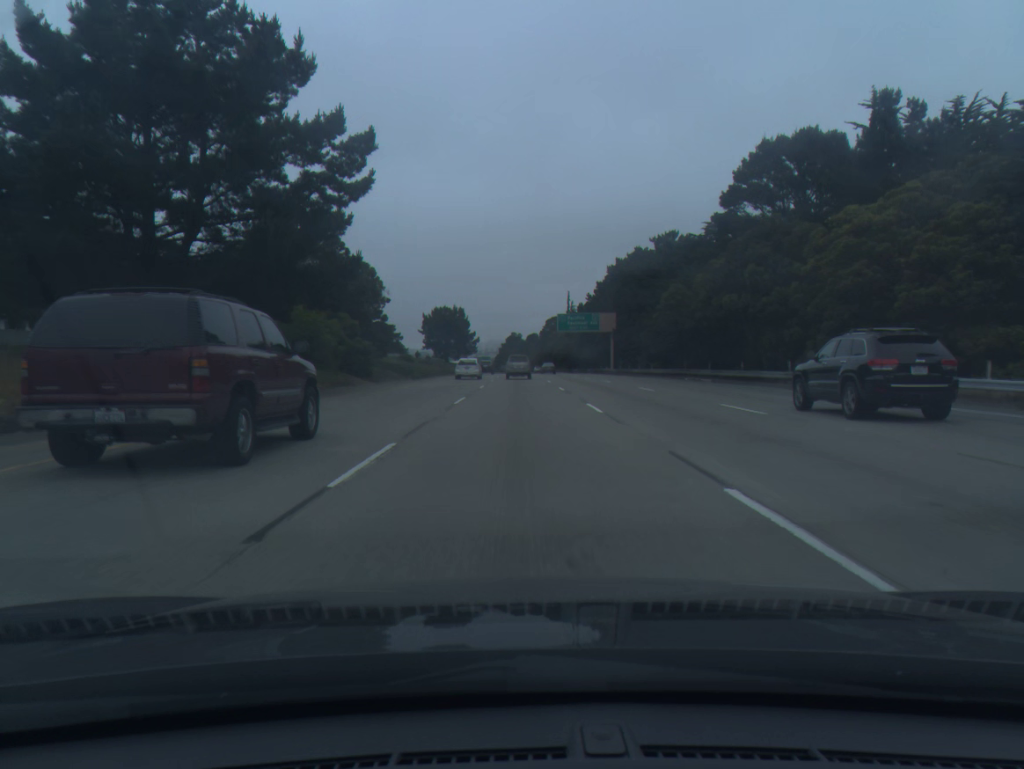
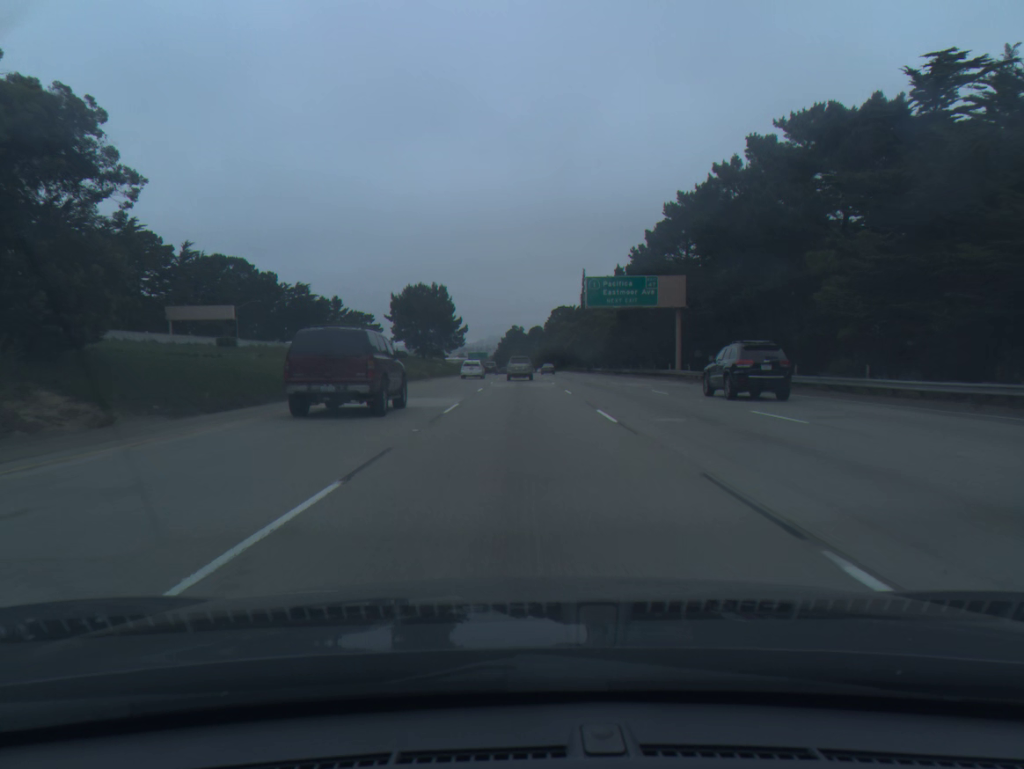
(-0.1, +46.4) m; 0°
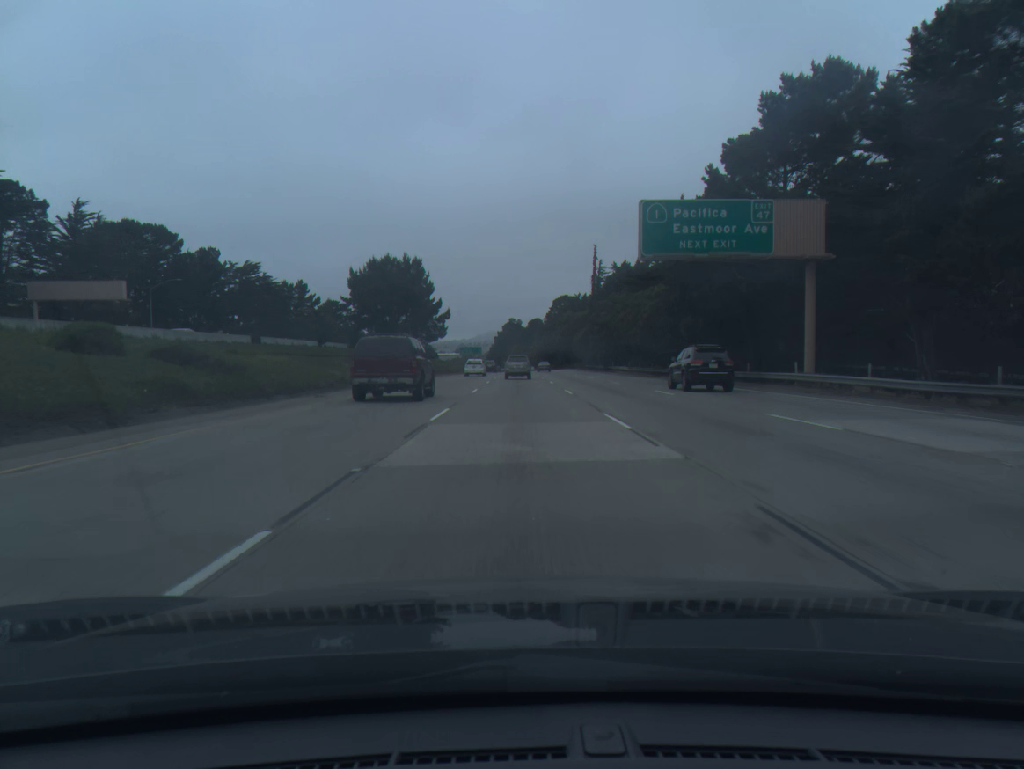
(0.0, +30.8) m; 0°
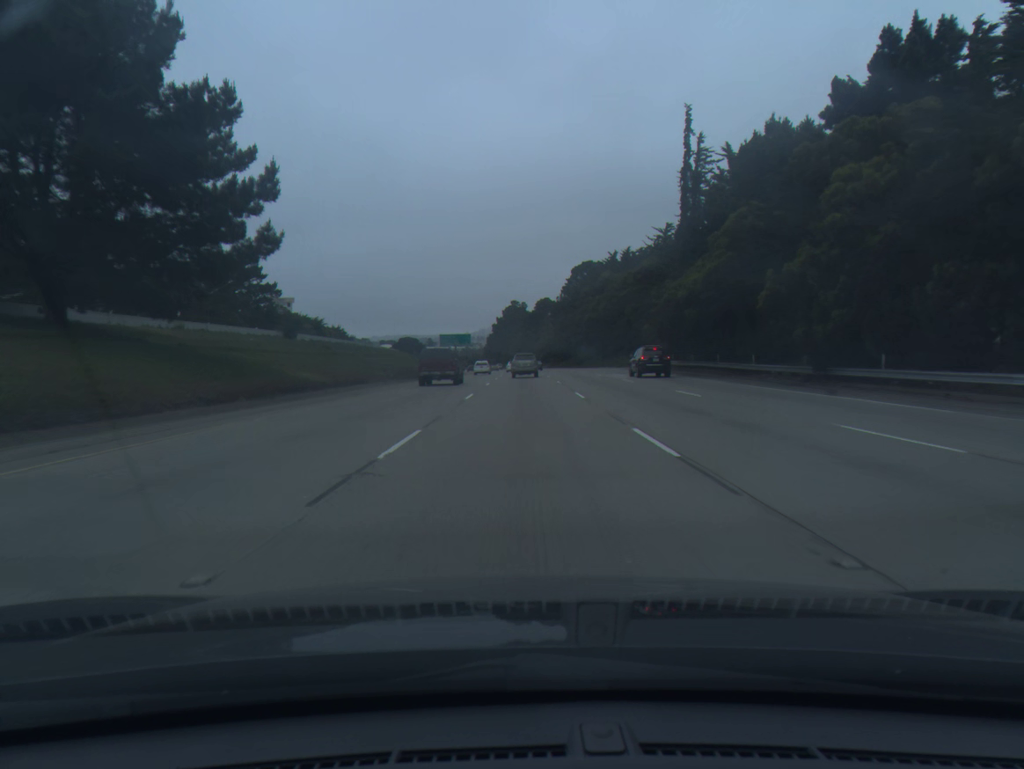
(0.0, +76.9) m; 0°
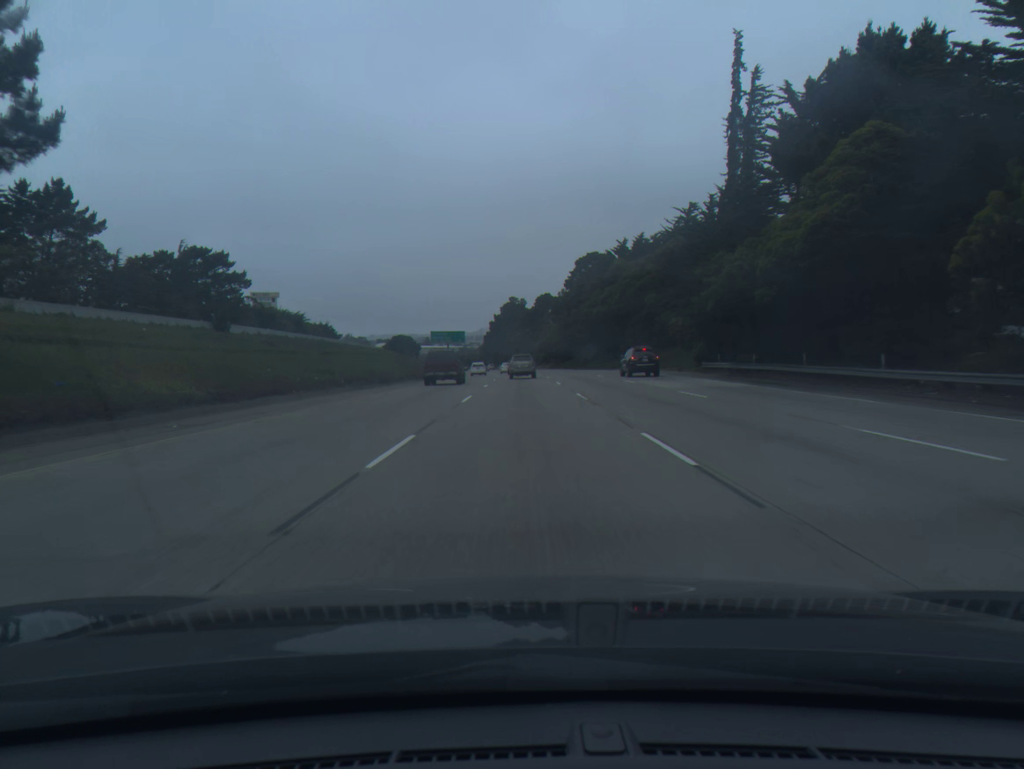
(0.0, +15.4) m; 0°
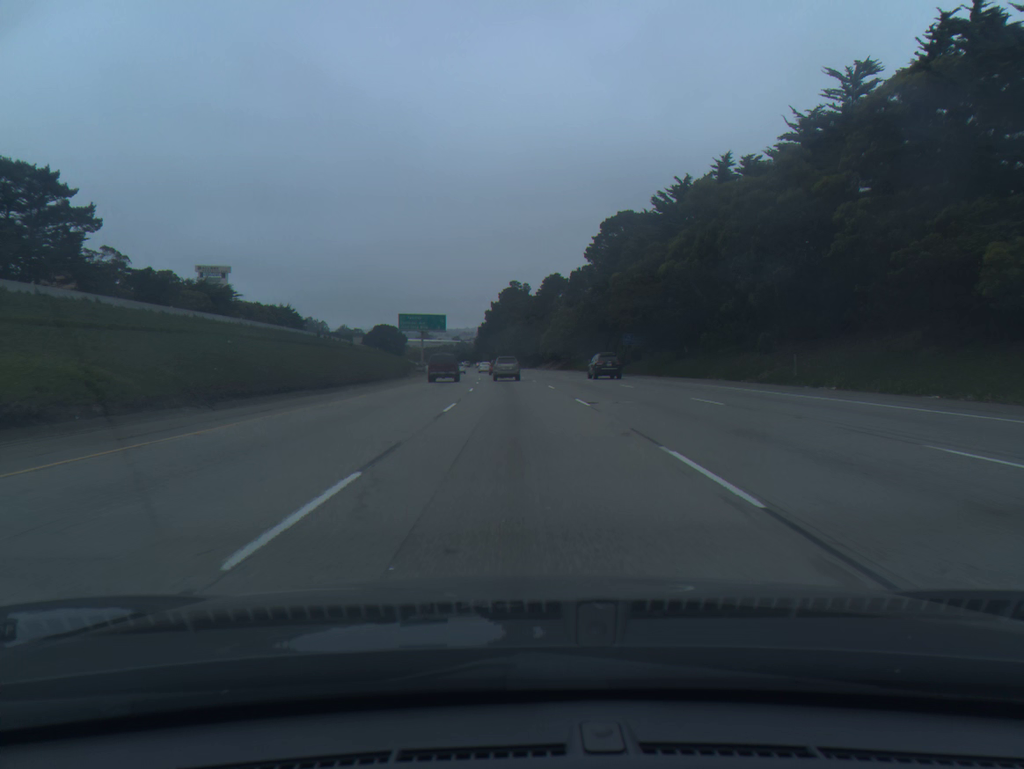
(0.0, +46.4) m; 0°
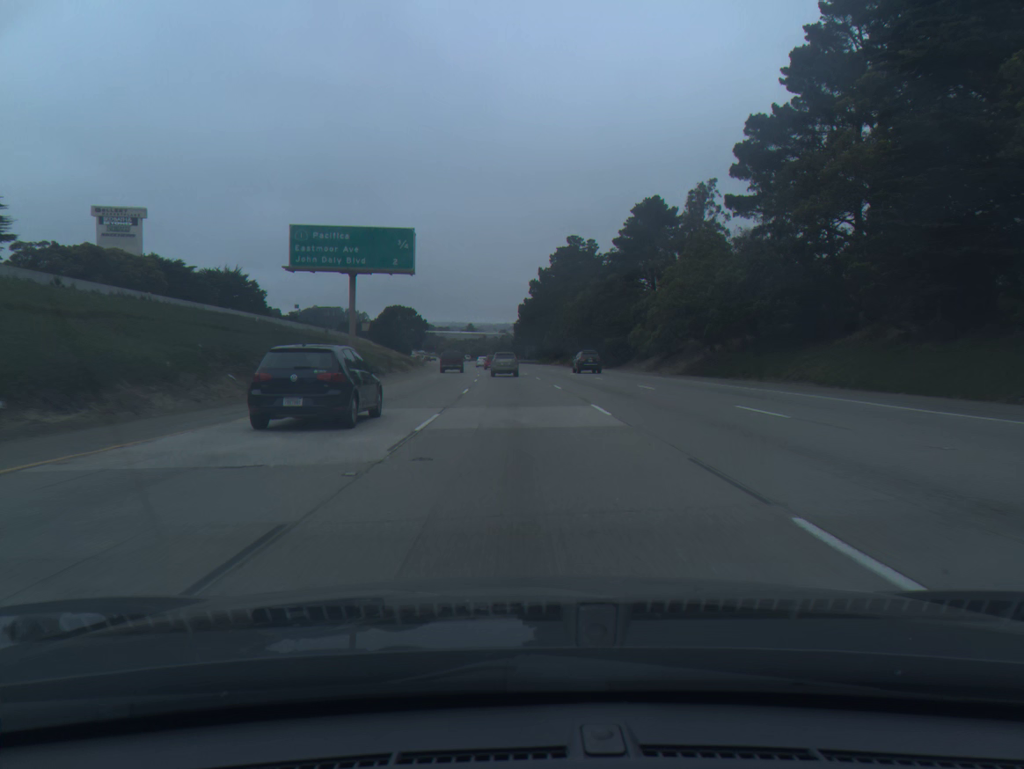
(-2.1, +77.3) m; -3°
